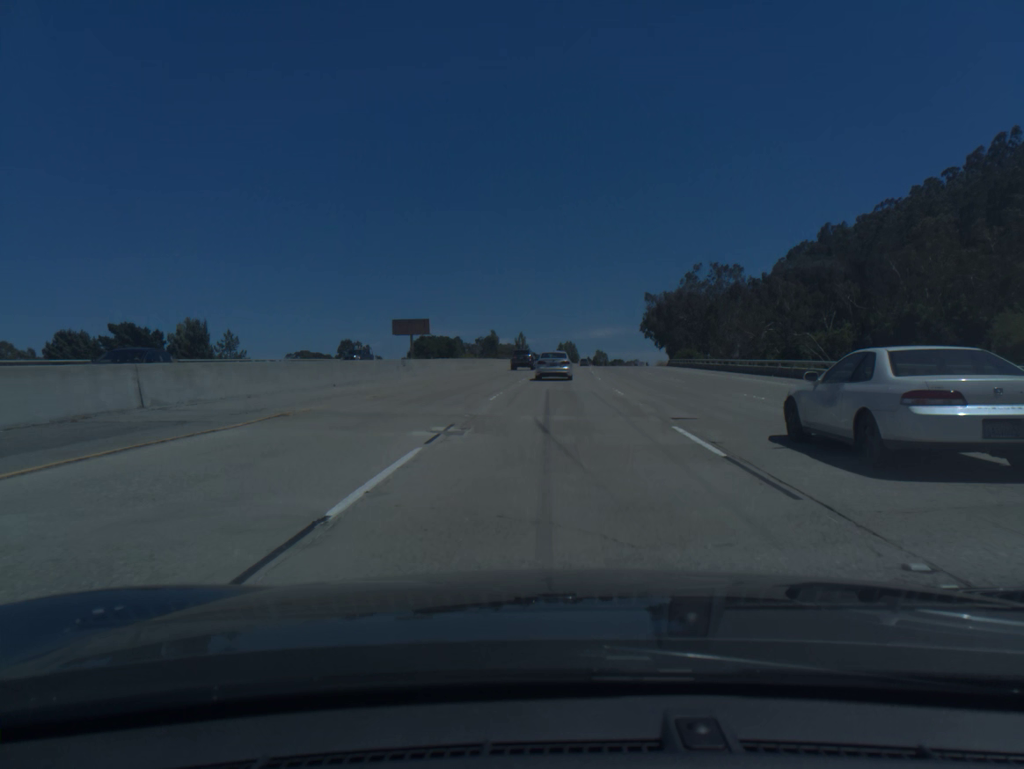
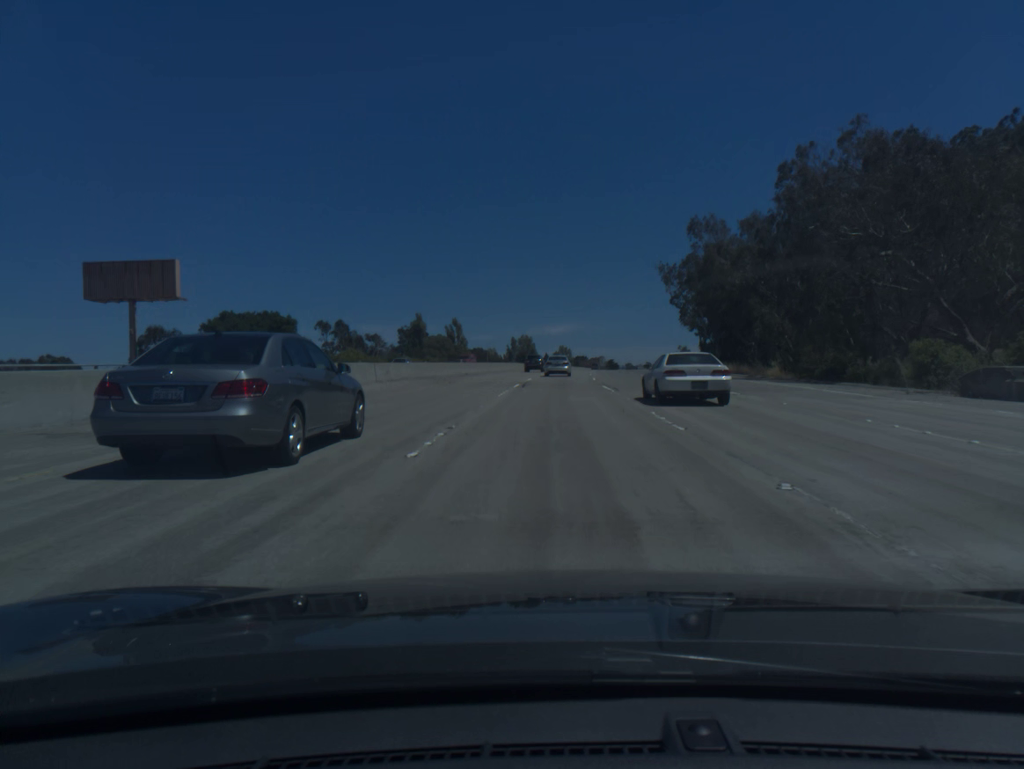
(+2.7, +84.3) m; +3°
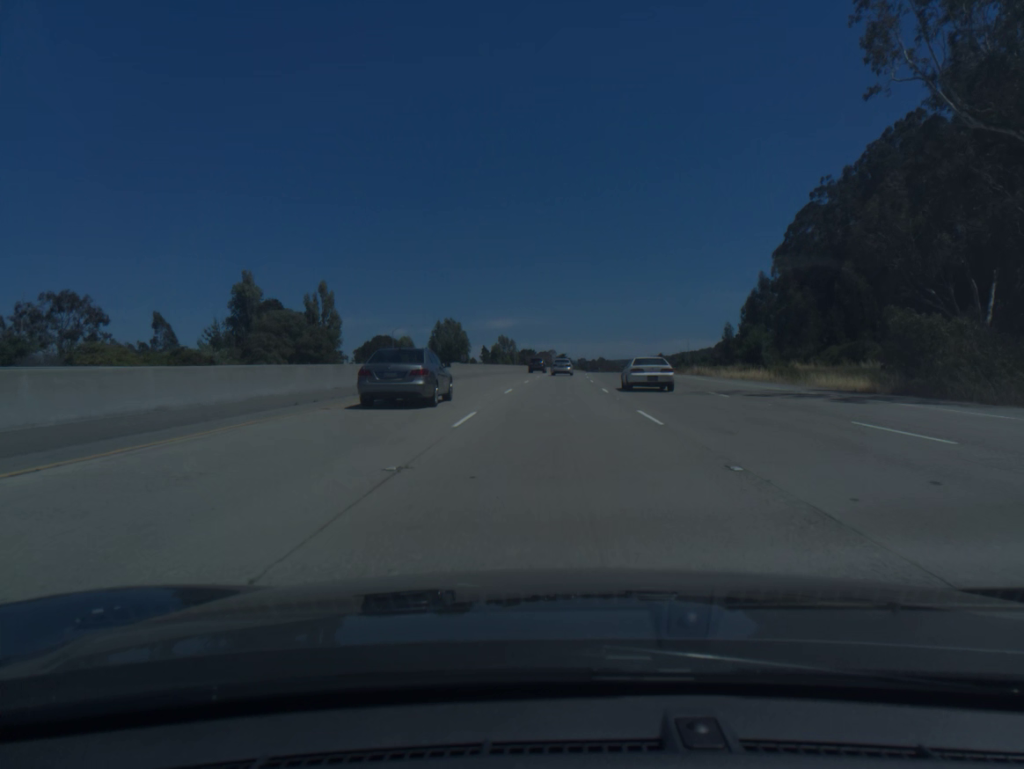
(+2.8, +86.2) m; +4°
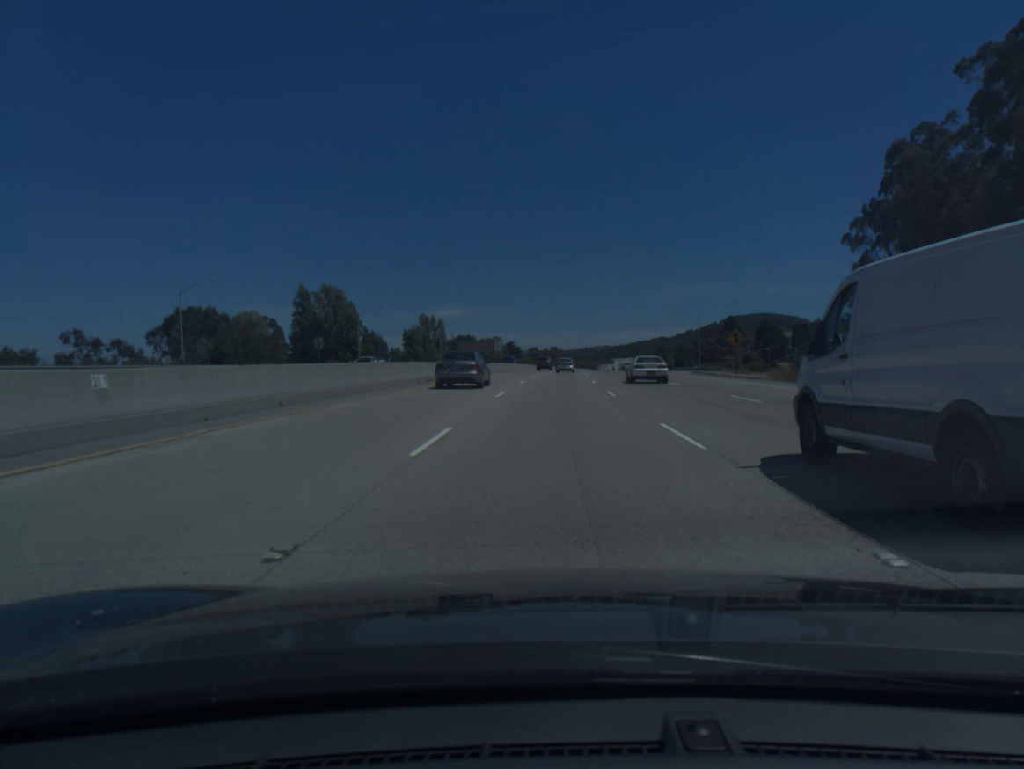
(+2.5, +89.6) m; +4°
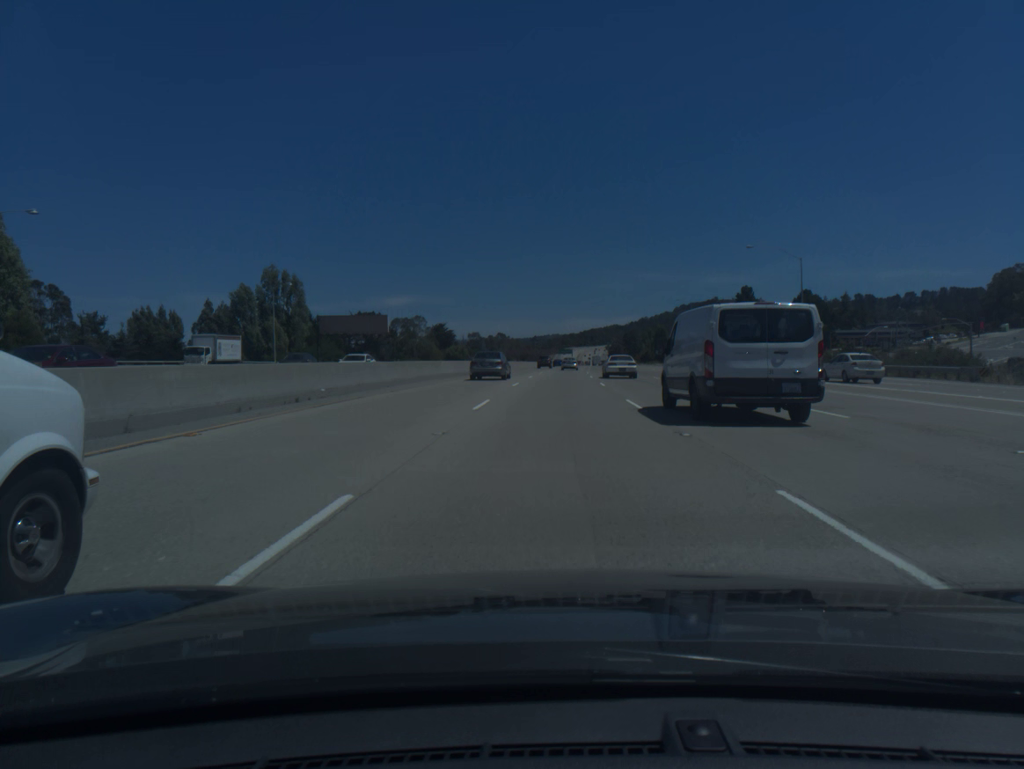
(+2.8, +92.2) m; +4°
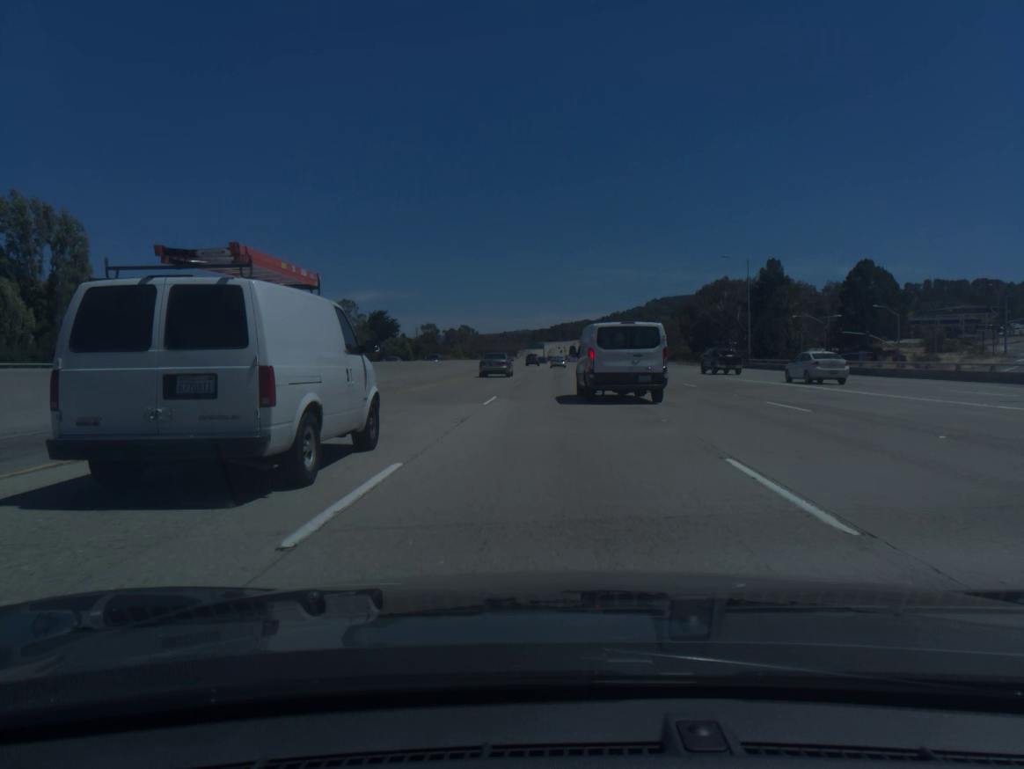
(+1.1, +55.0) m; +2°
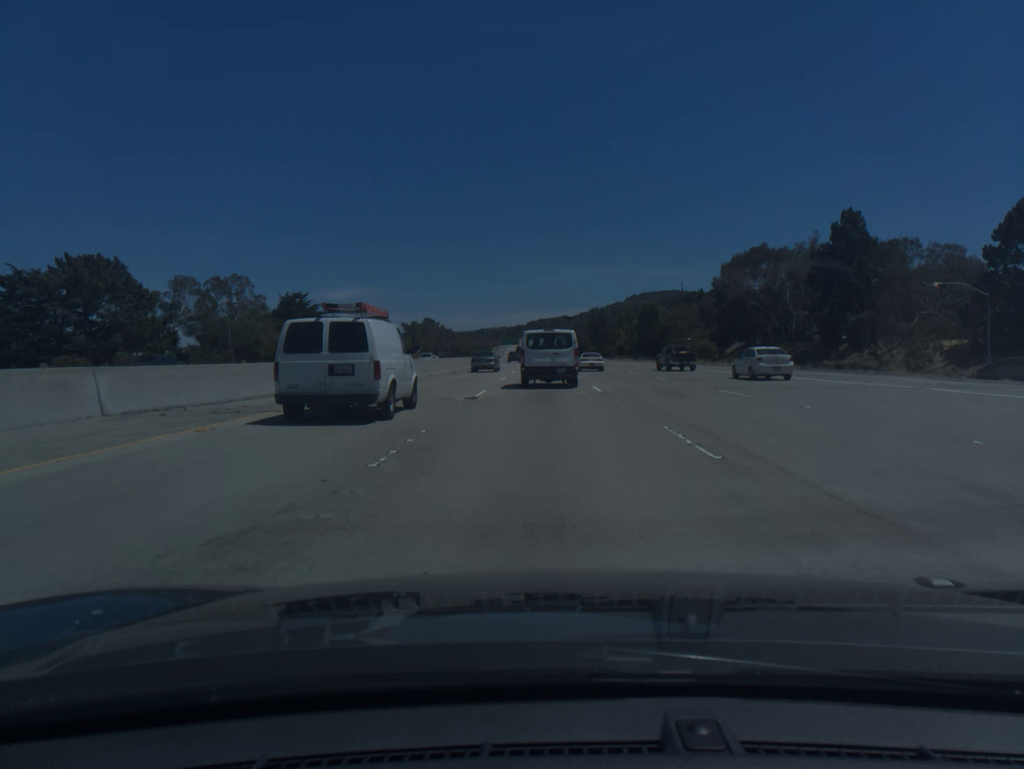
(+1.0, +55.2) m; +2°
